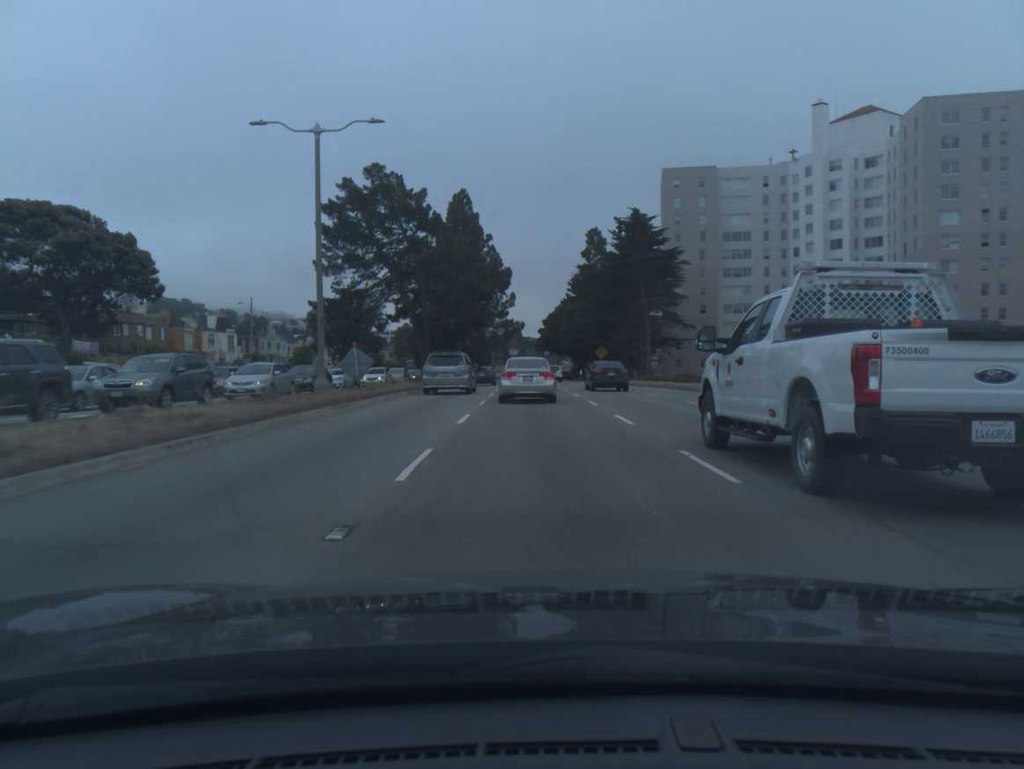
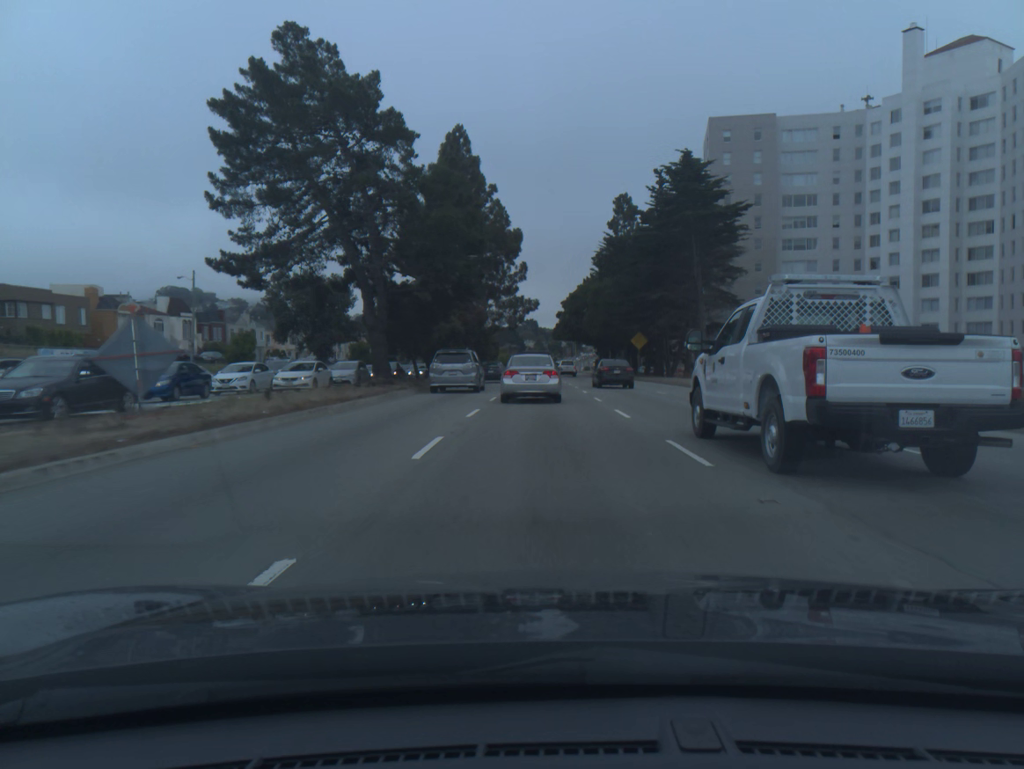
(-0.3, +20.9) m; -1°
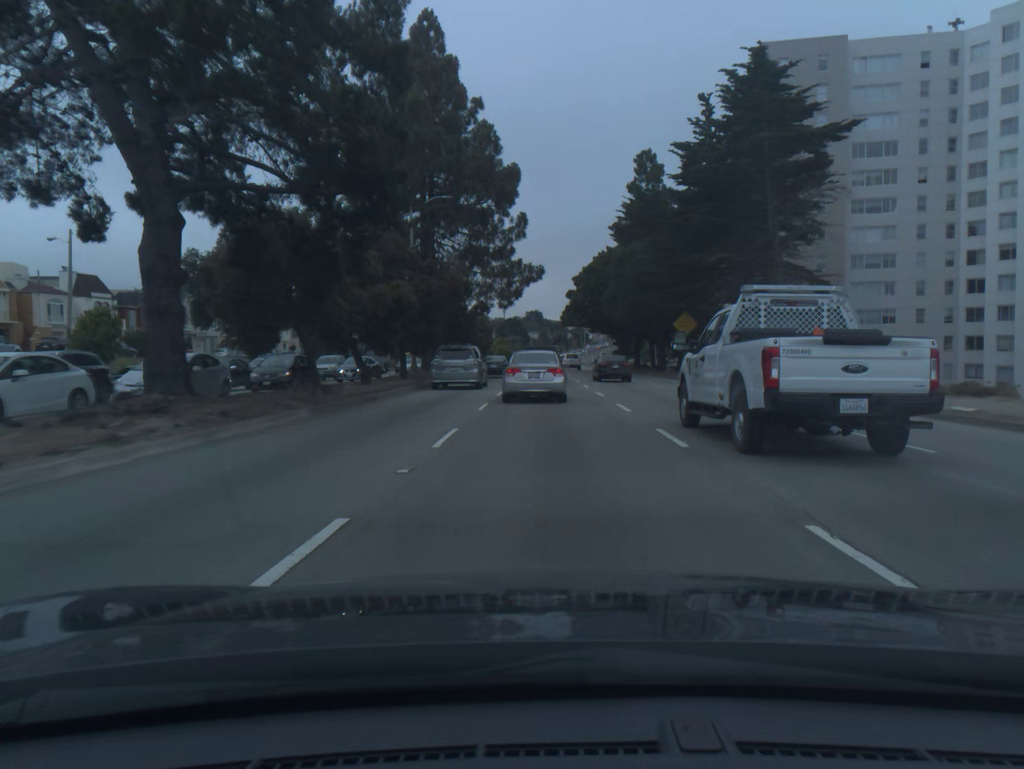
(-0.1, +20.9) m; 0°
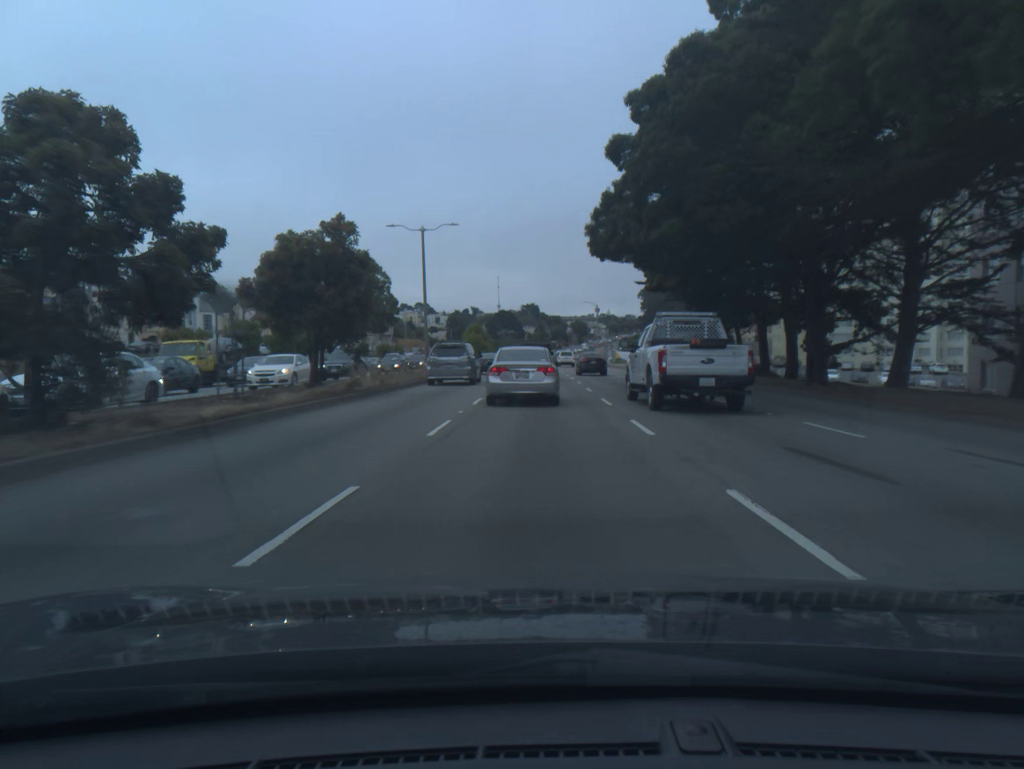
(+0.4, +50.5) m; 0°
